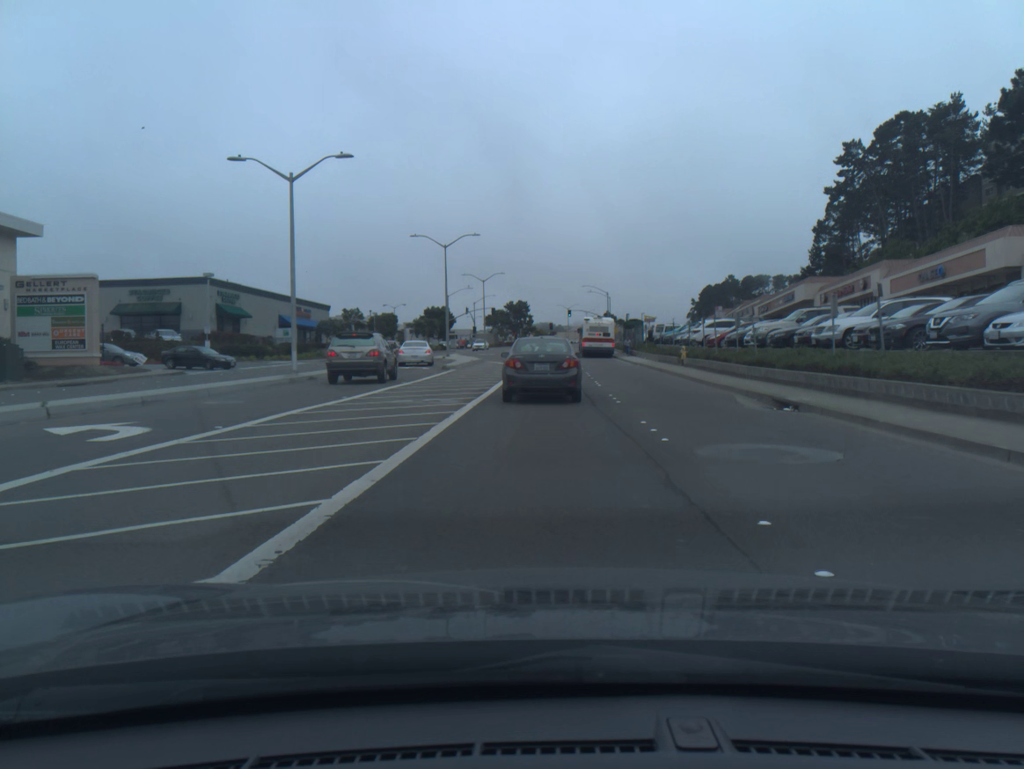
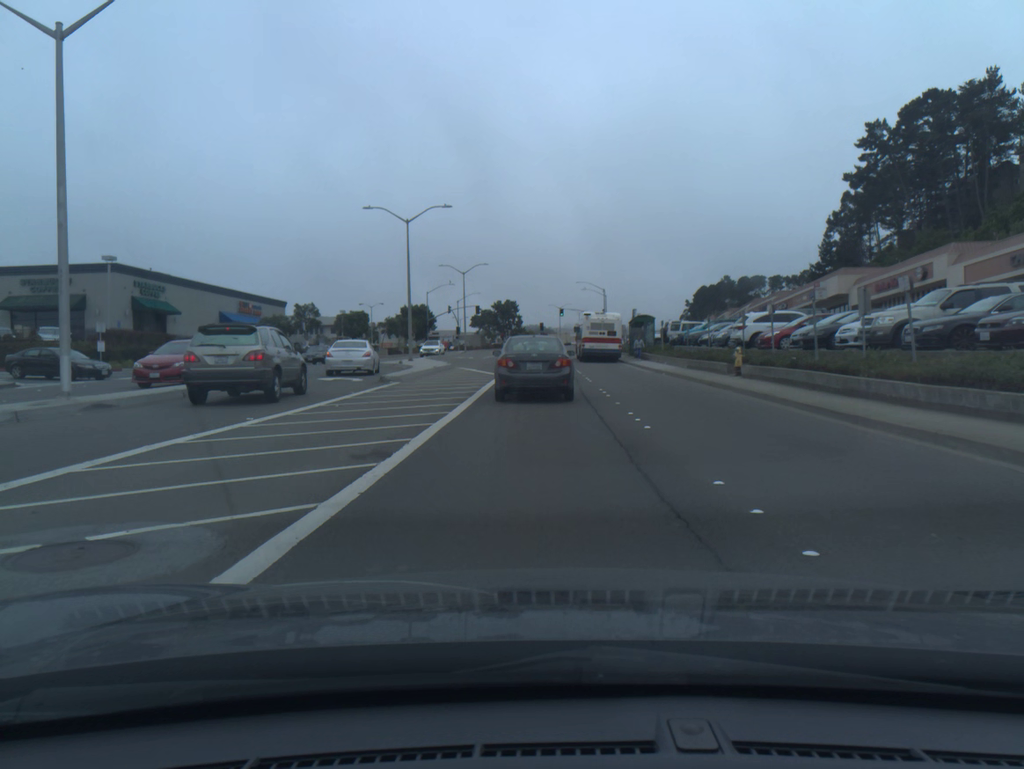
(+0.1, +13.0) m; +1°
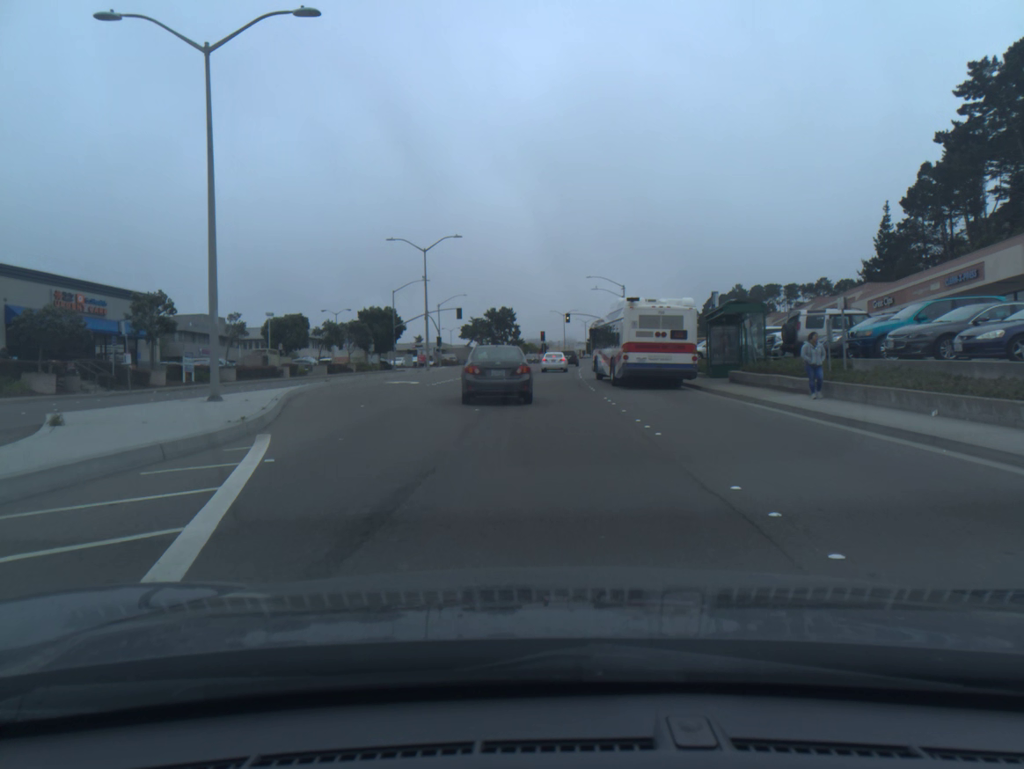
(0.0, +29.0) m; 0°
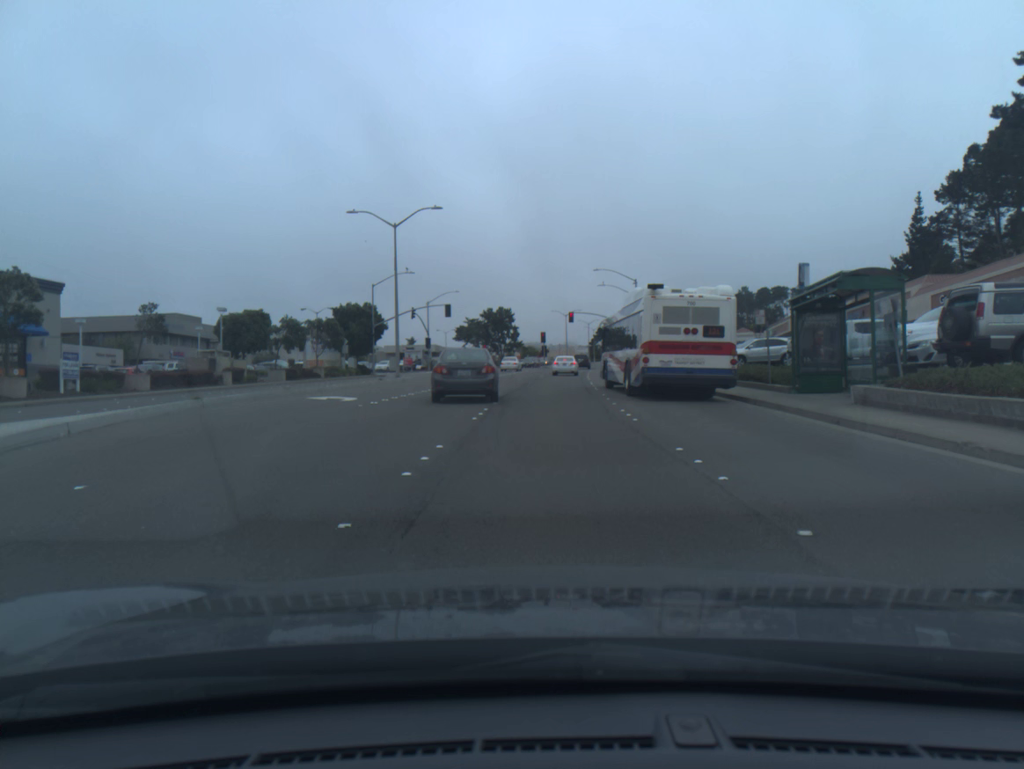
(0.0, +11.4) m; 0°
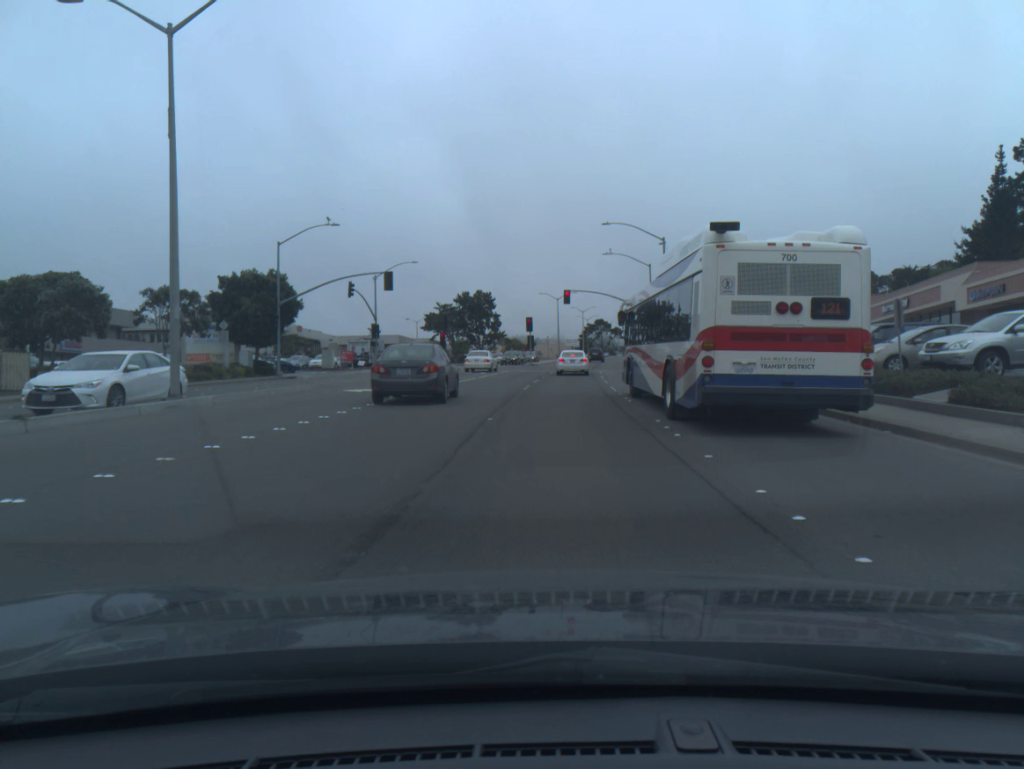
(+0.2, +24.9) m; +1°
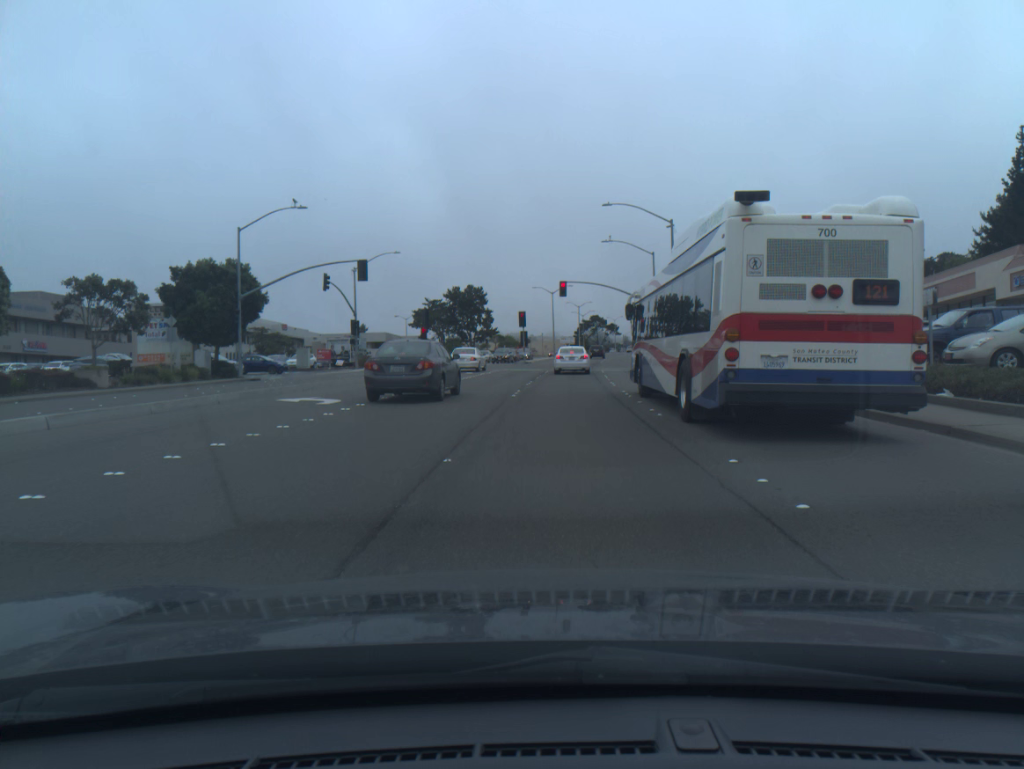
(0.0, +6.0) m; +1°
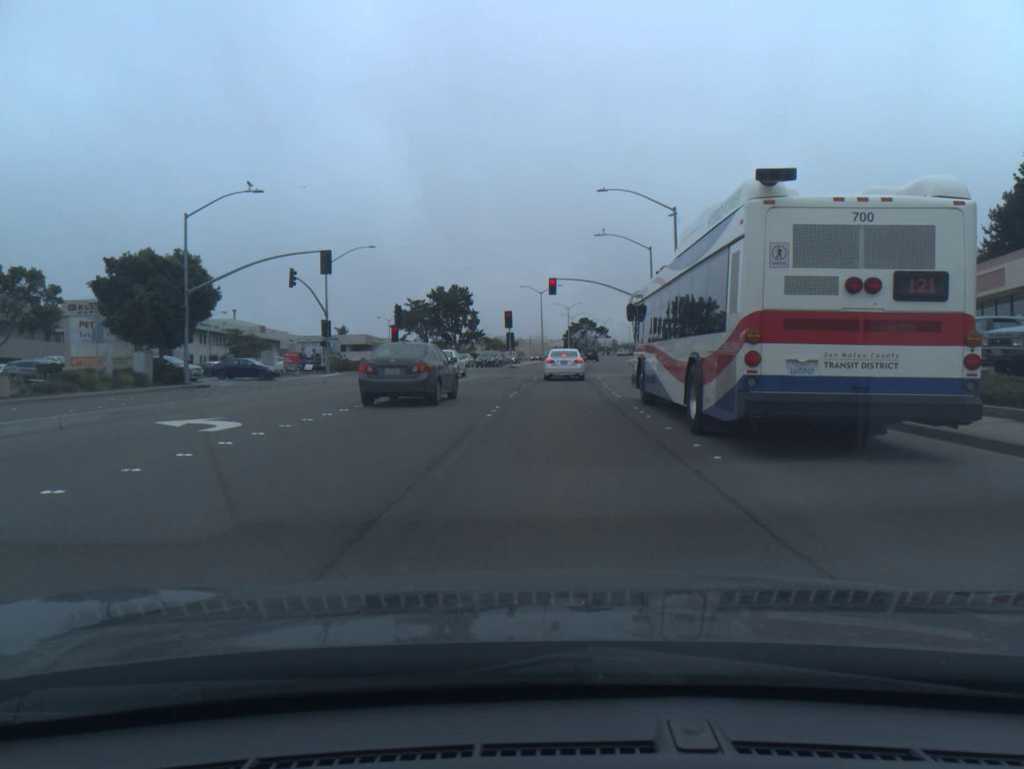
(0.0, +5.6) m; +1°
